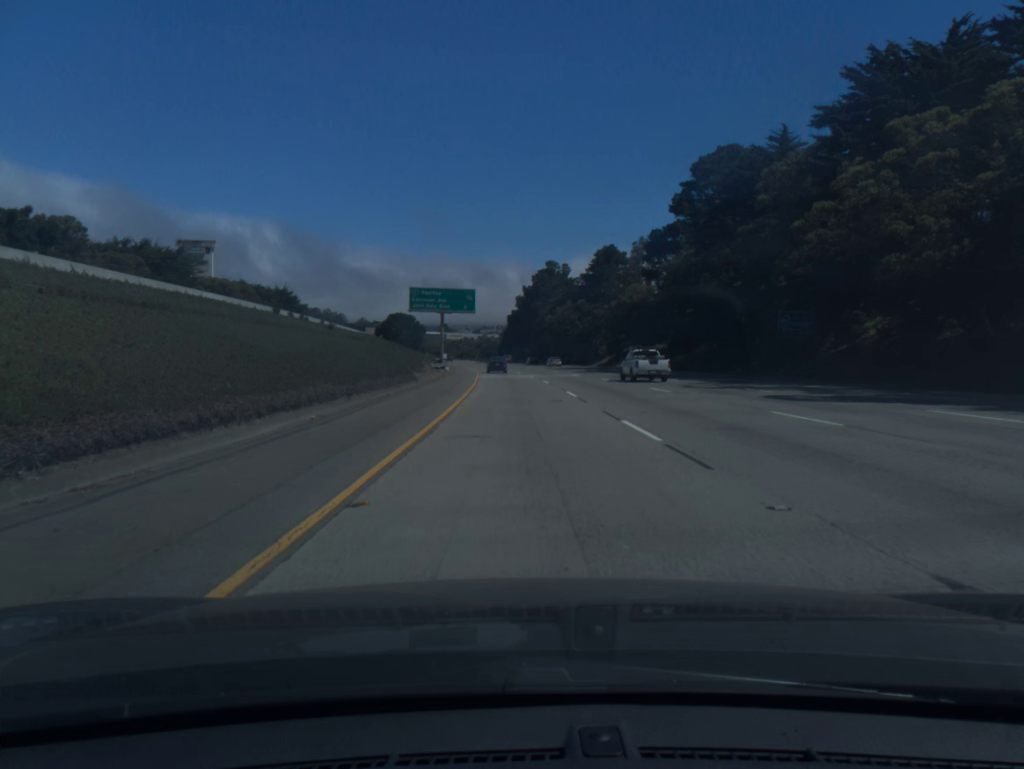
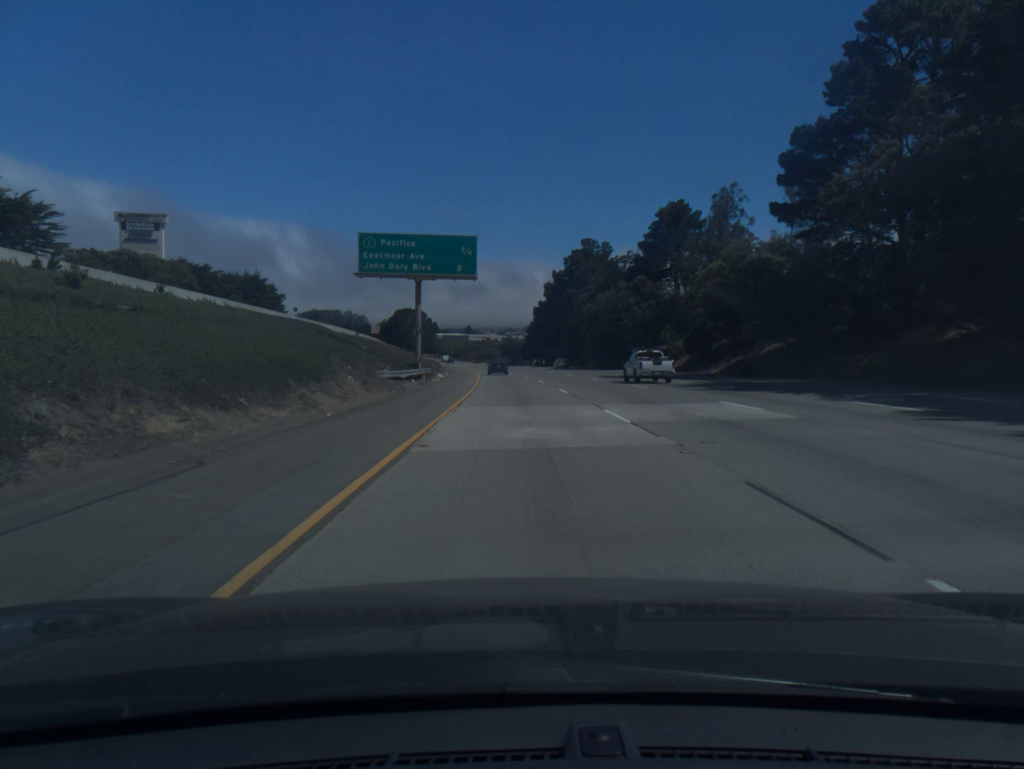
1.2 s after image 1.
(-0.6, +39.2) m; -2°
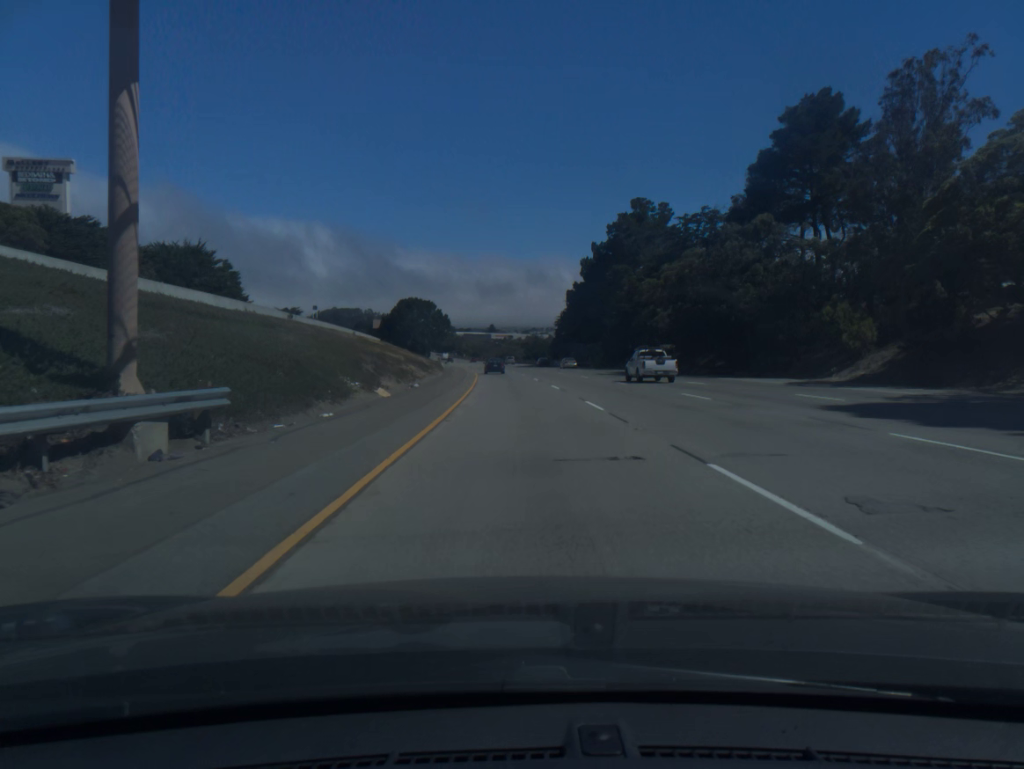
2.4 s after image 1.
(-0.6, +39.3) m; -2°
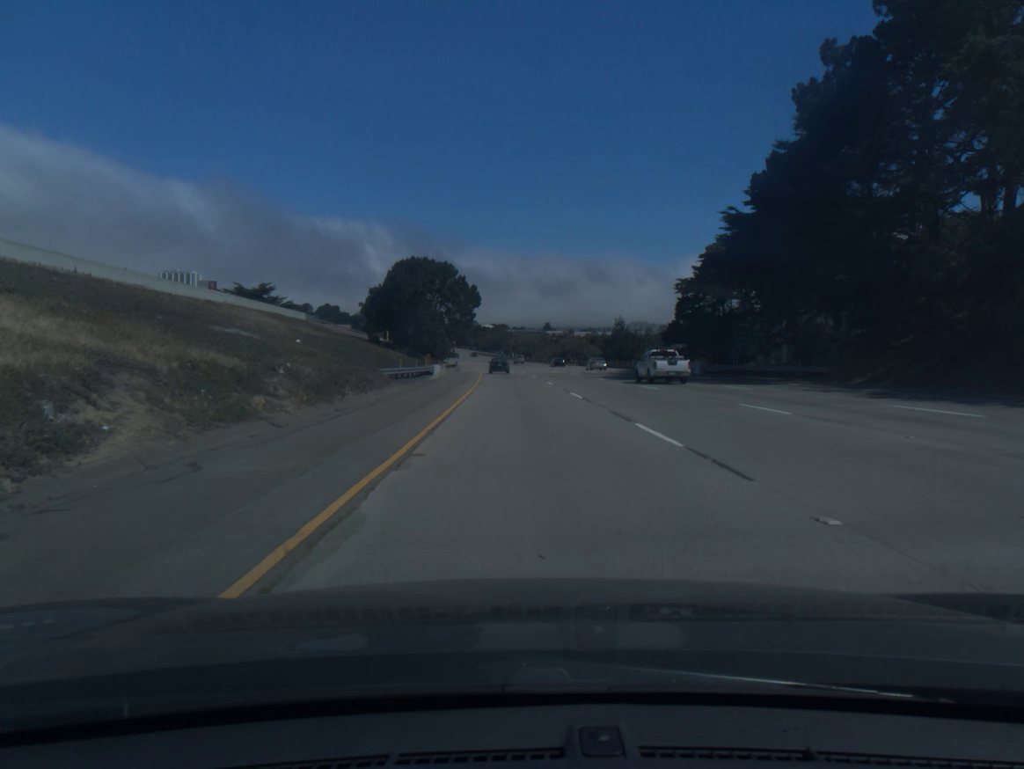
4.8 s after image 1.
(-2.7, +78.6) m; -4°
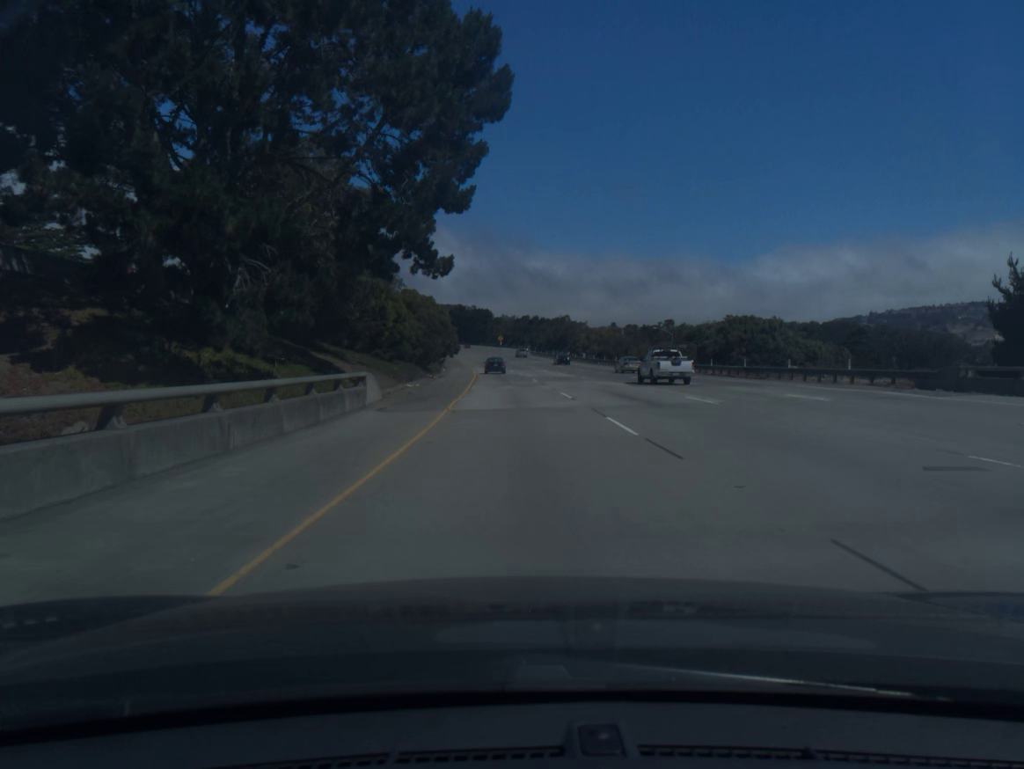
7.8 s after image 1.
(-3.5, +98.3) m; -4°
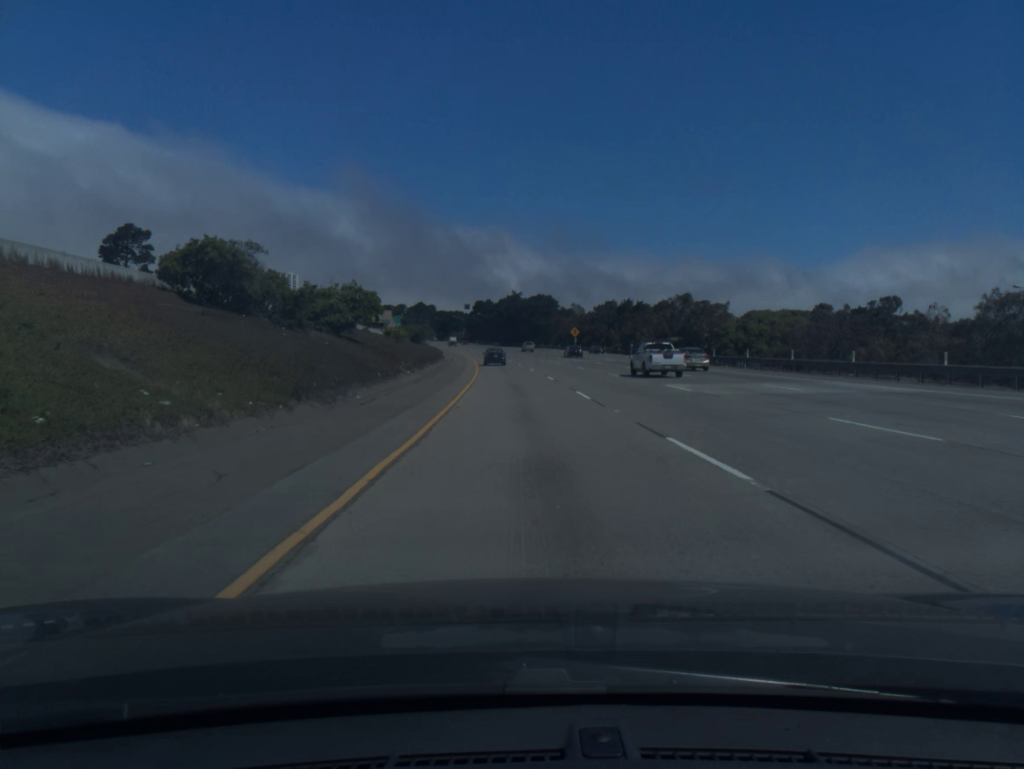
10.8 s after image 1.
(-4.2, +97.9) m; -5°
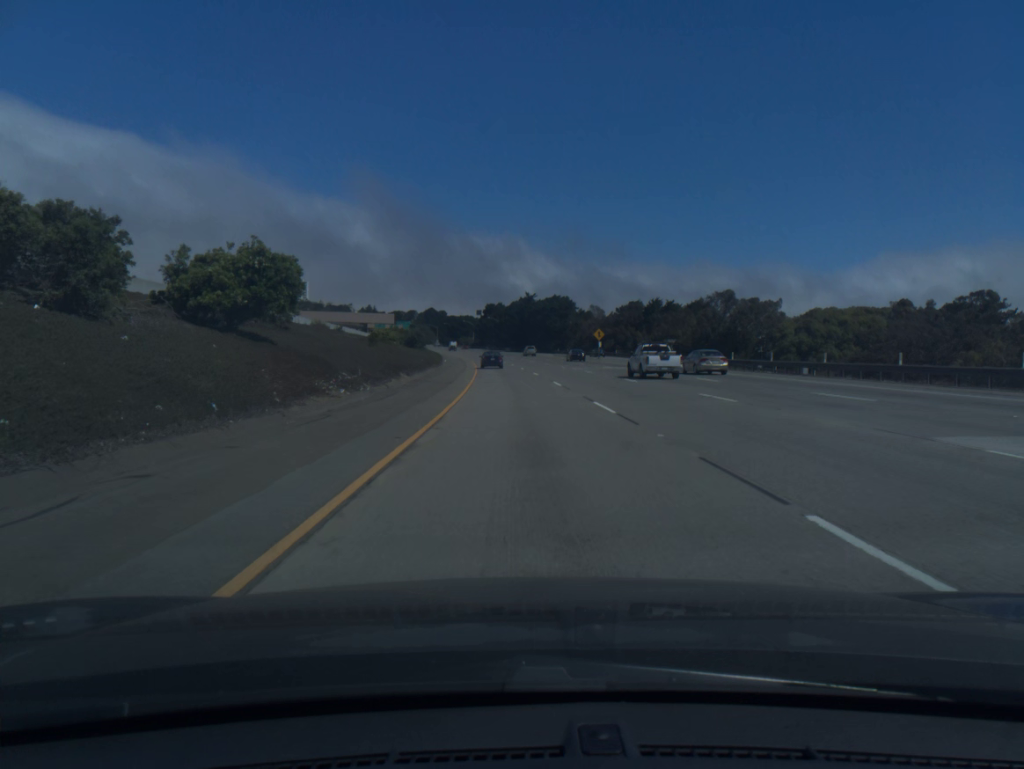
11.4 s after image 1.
(-0.1, +19.4) m; -1°
